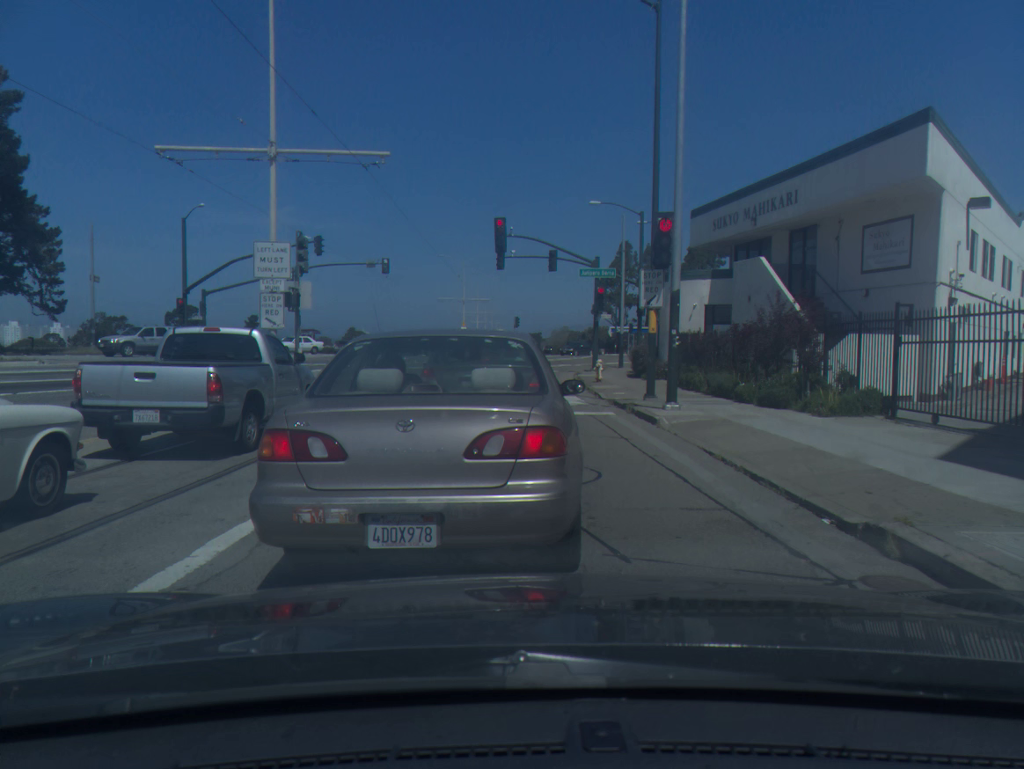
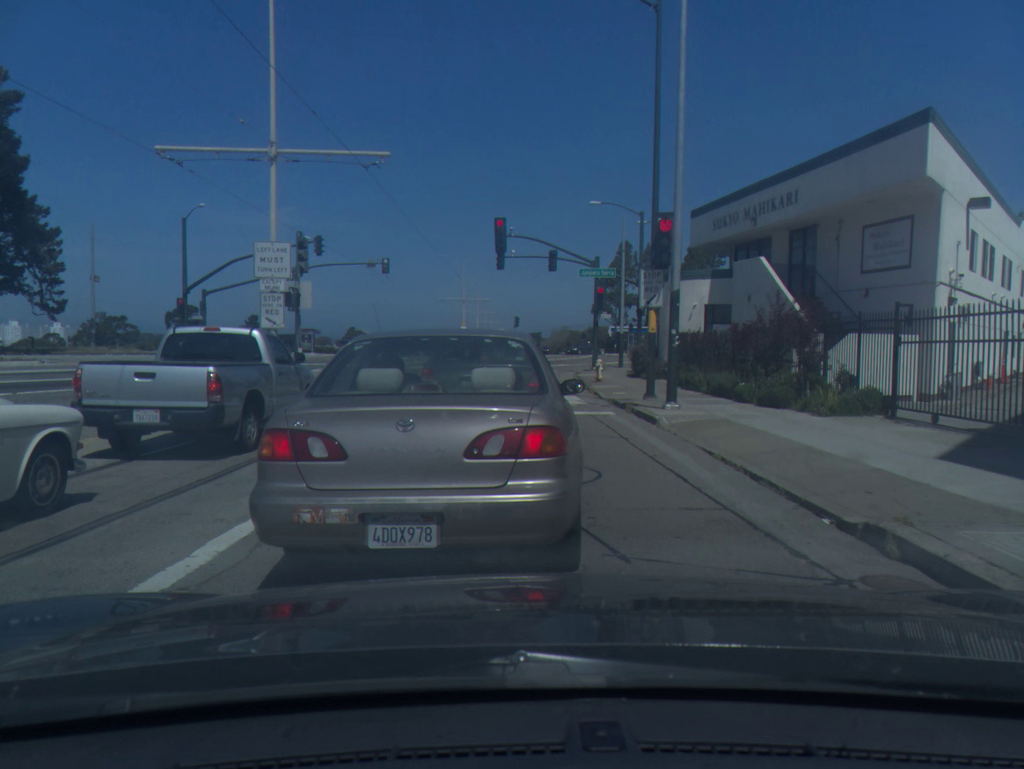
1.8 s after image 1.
(-0.1, -0.1) m; 0°
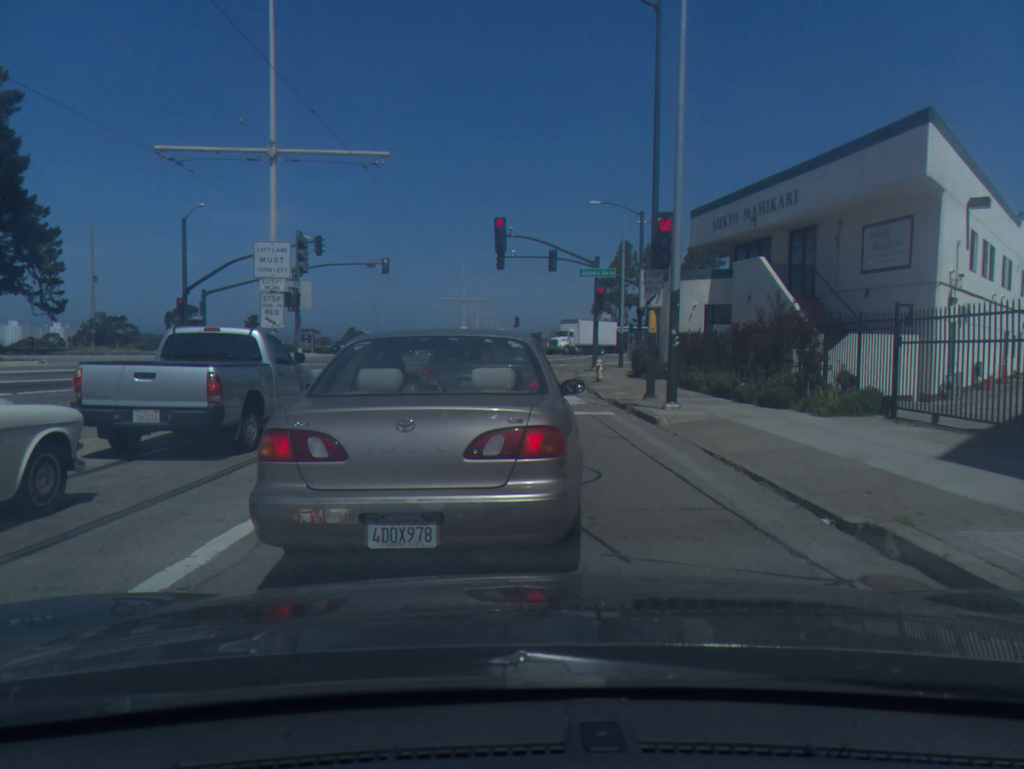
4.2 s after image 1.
(0.0, 0.0) m; 0°
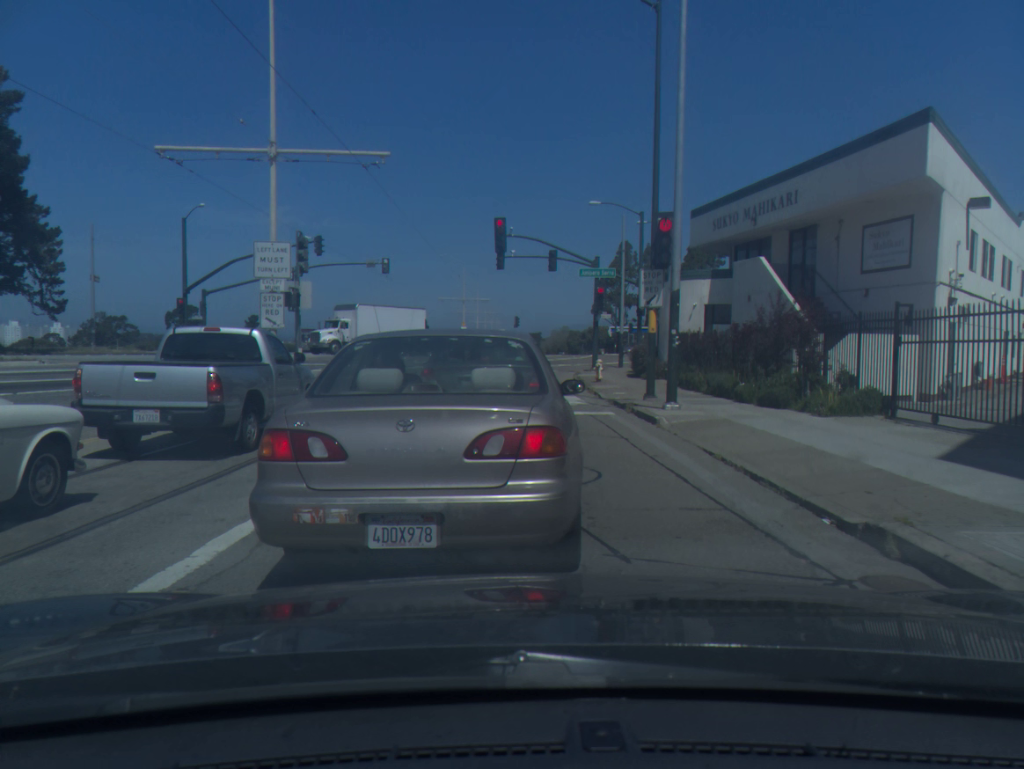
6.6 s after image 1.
(0.0, 0.0) m; 0°
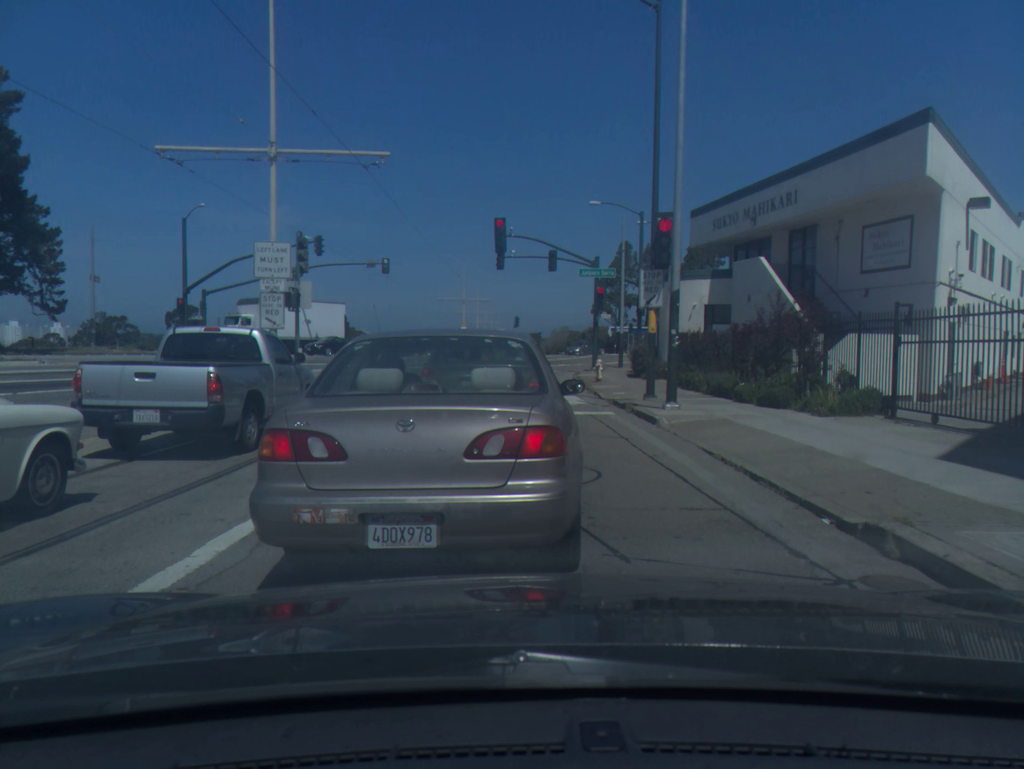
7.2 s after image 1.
(0.0, 0.0) m; 0°
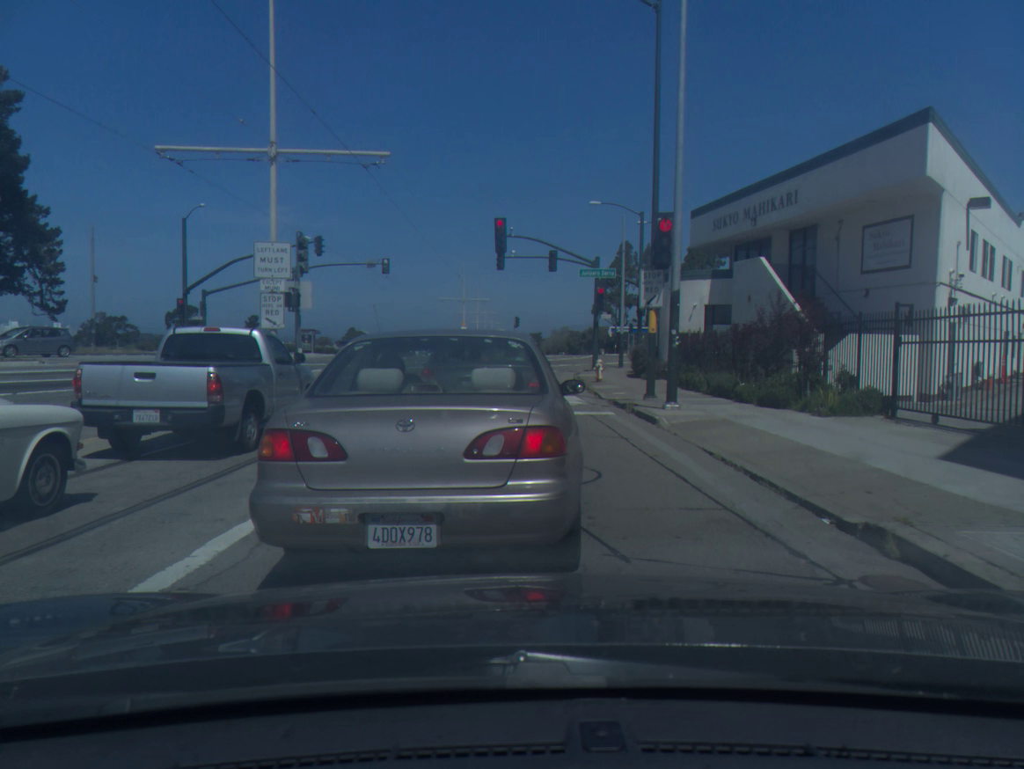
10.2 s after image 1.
(0.0, 0.0) m; 0°
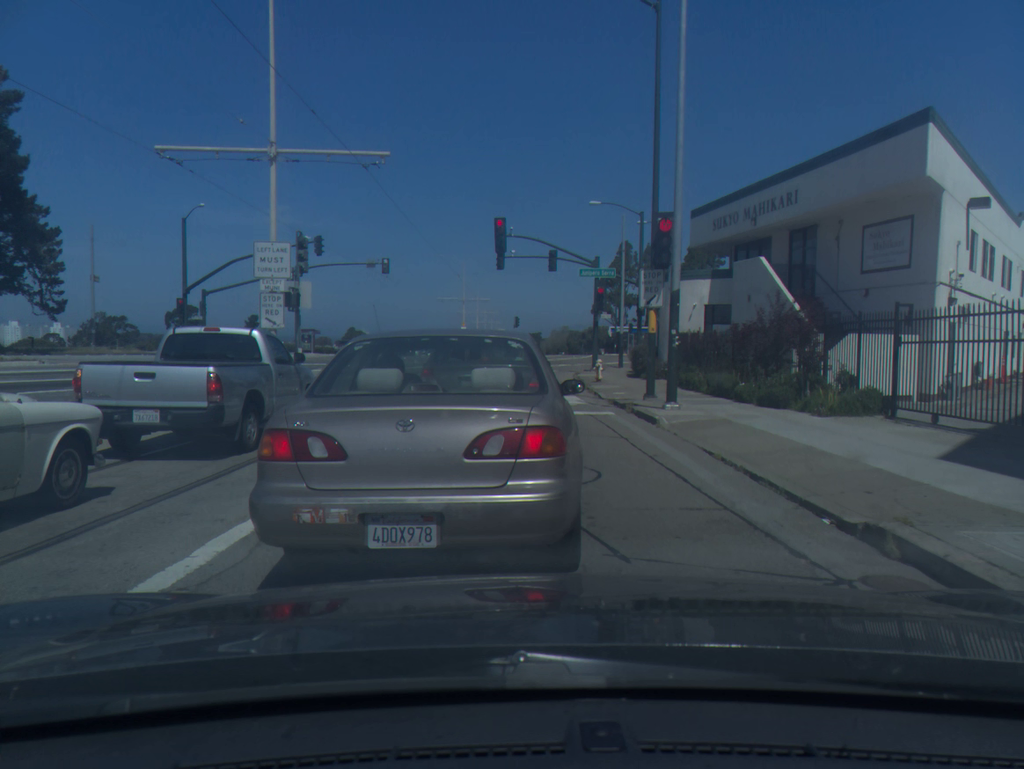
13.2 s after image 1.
(-0.1, 0.0) m; 0°
